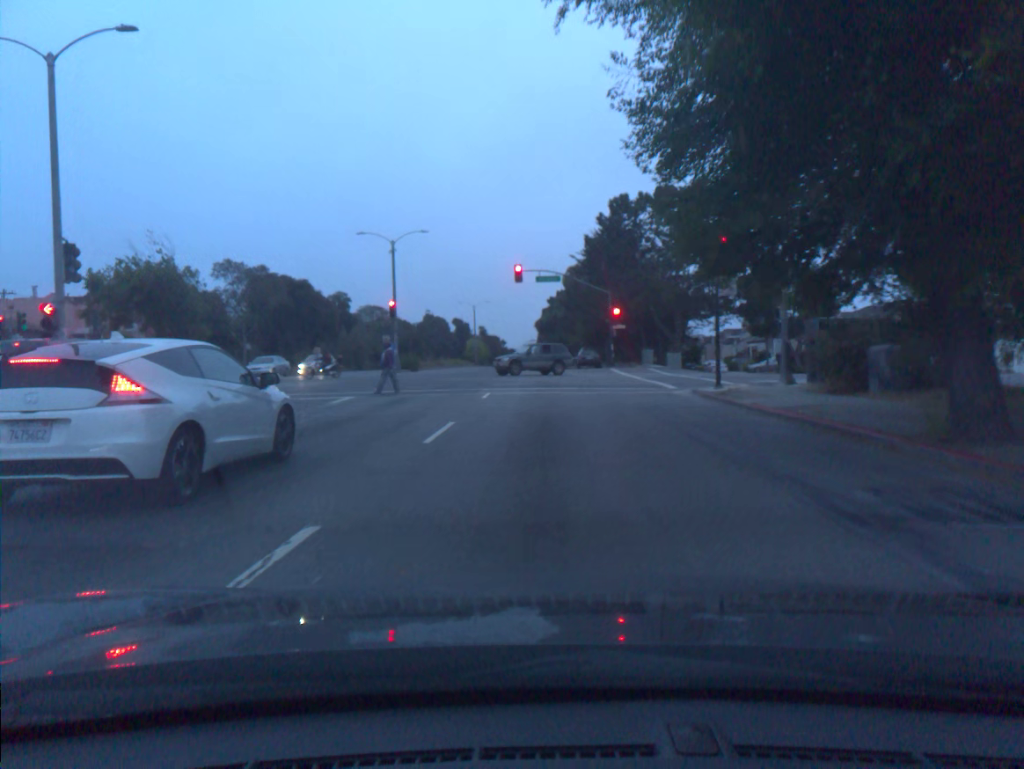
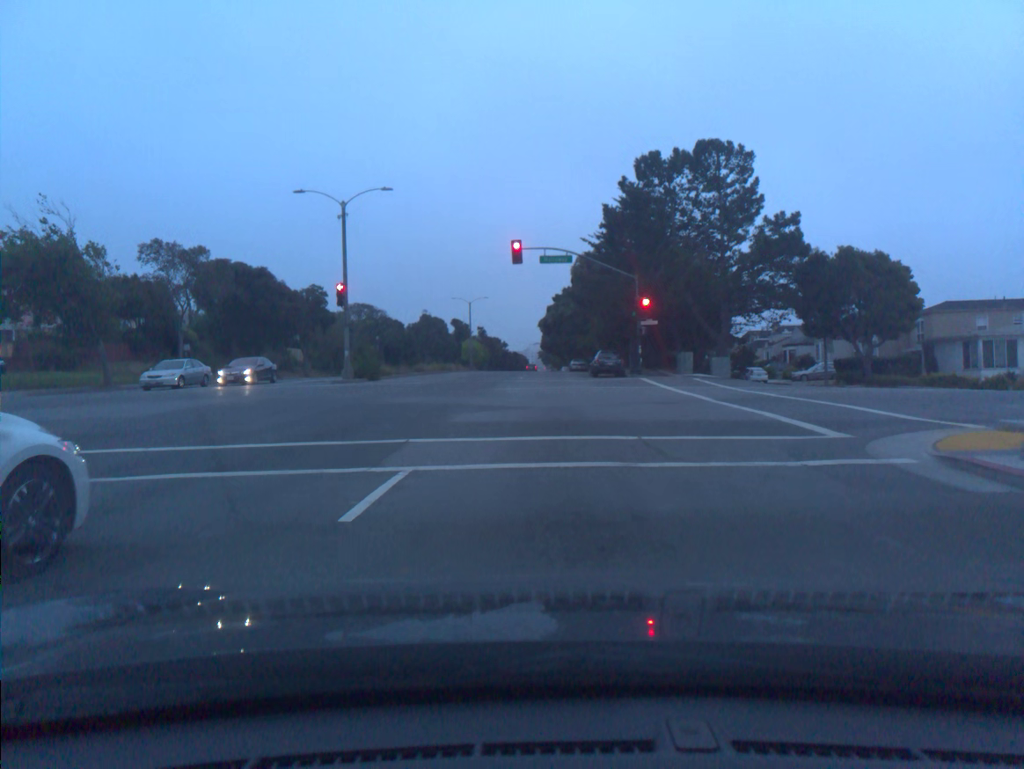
(-0.1, +14.4) m; -1°
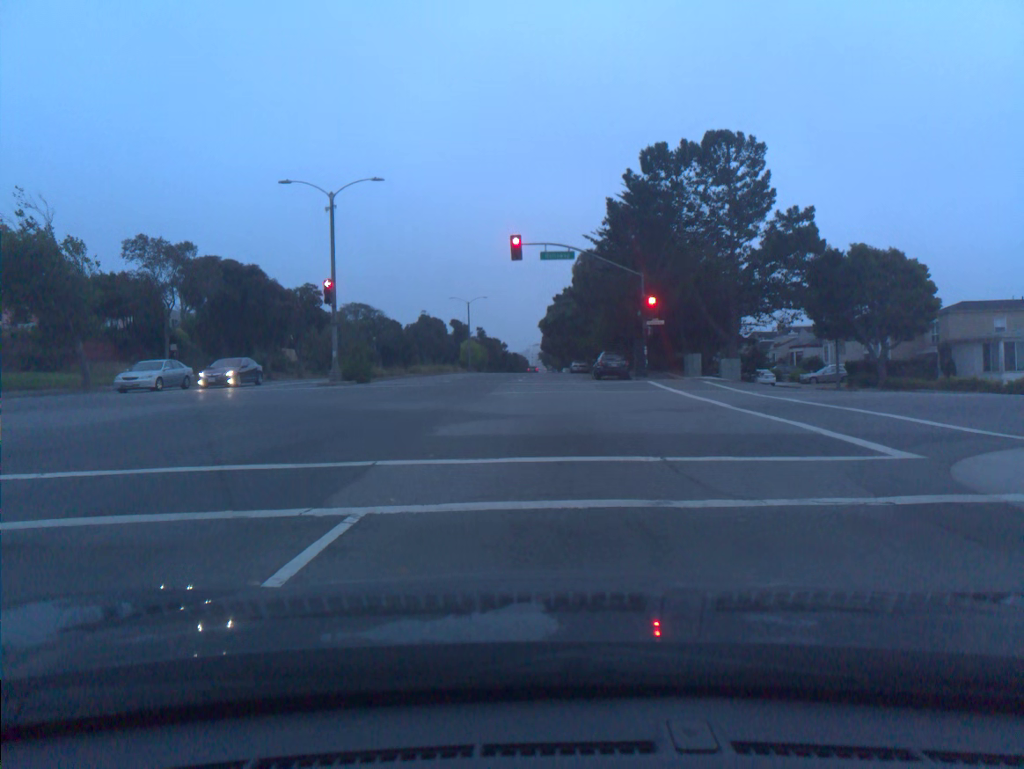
(0.0, +2.1) m; 0°
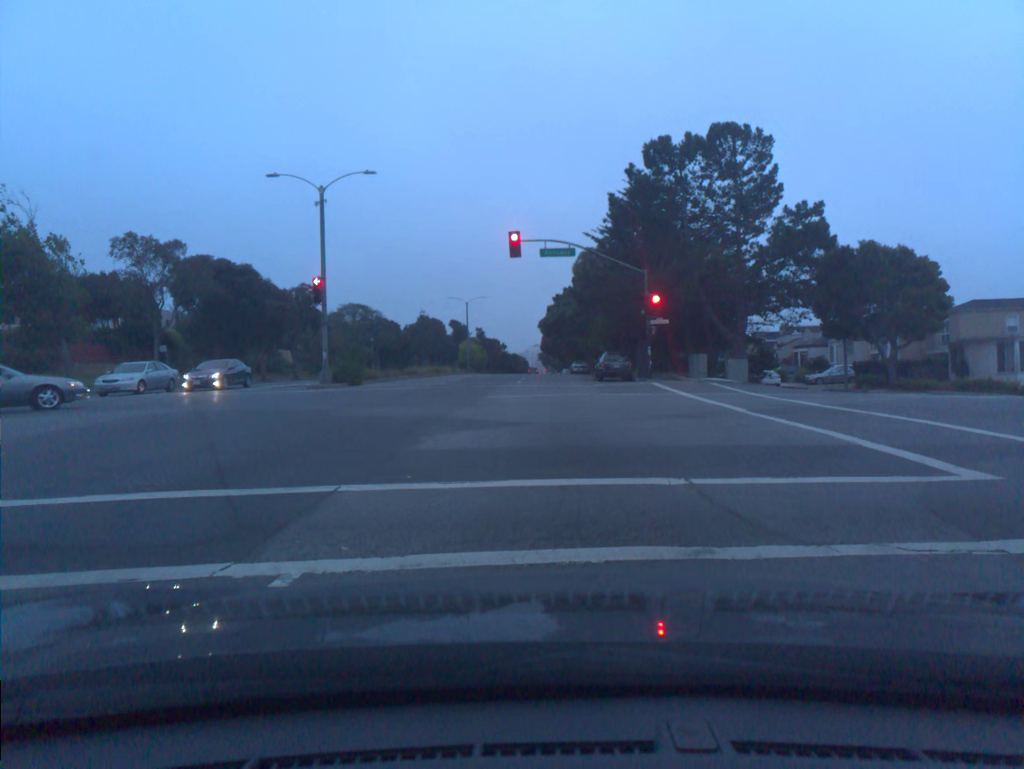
(0.0, +1.6) m; 0°
